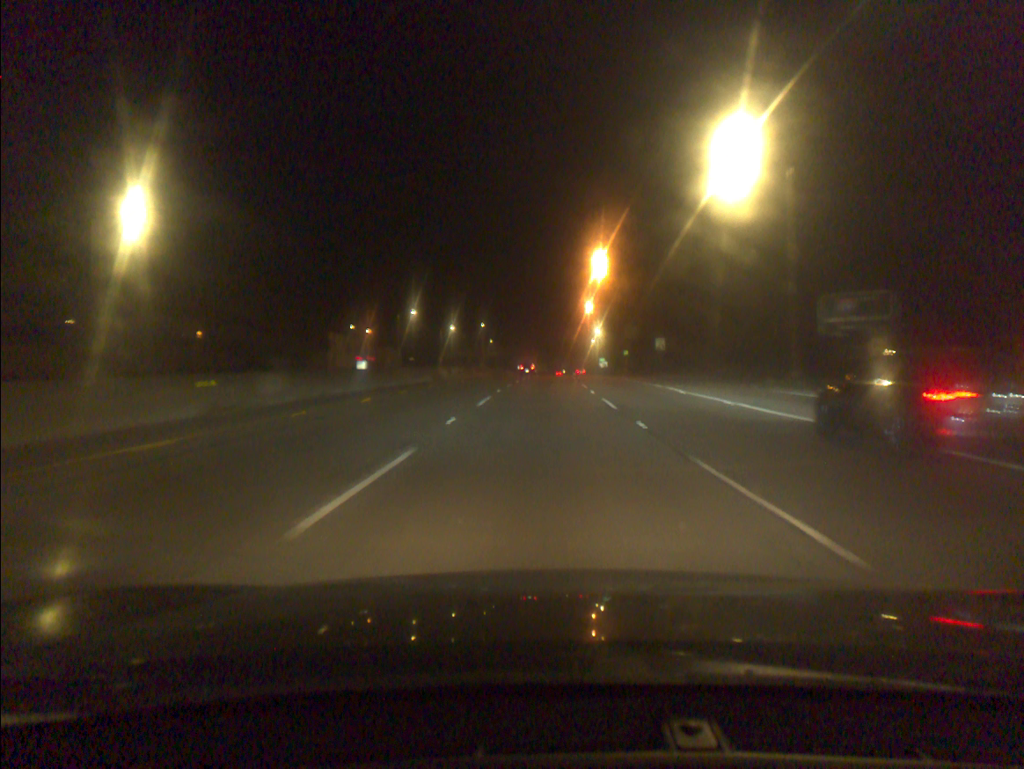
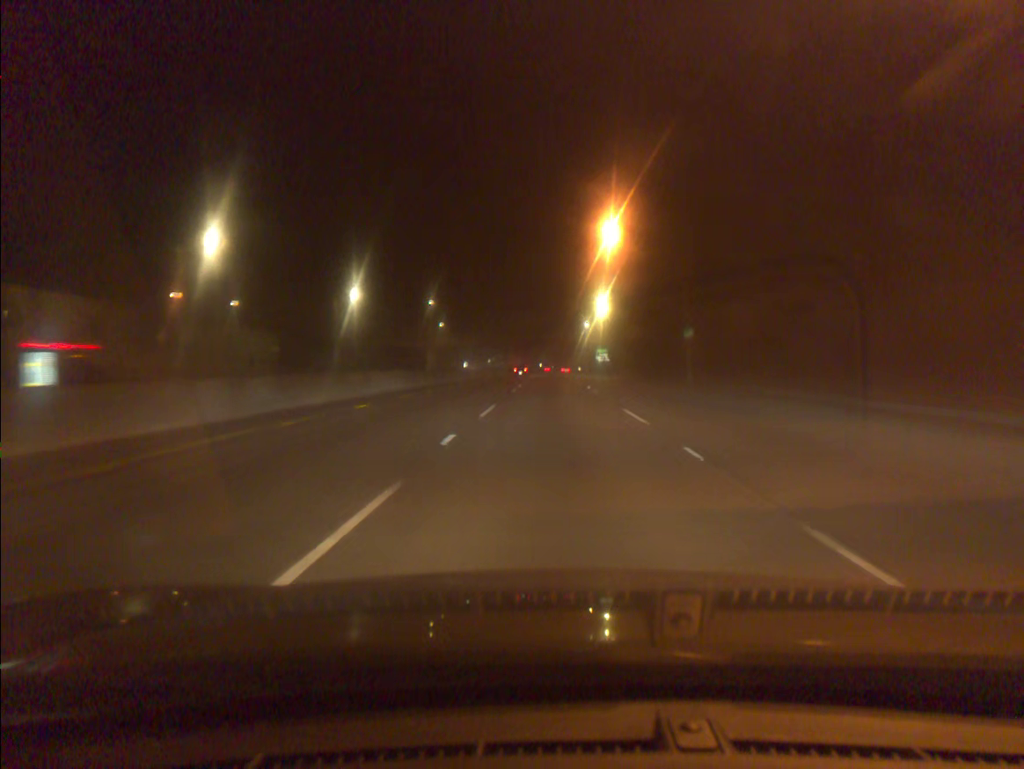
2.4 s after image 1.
(+0.9, +62.4) m; +2°
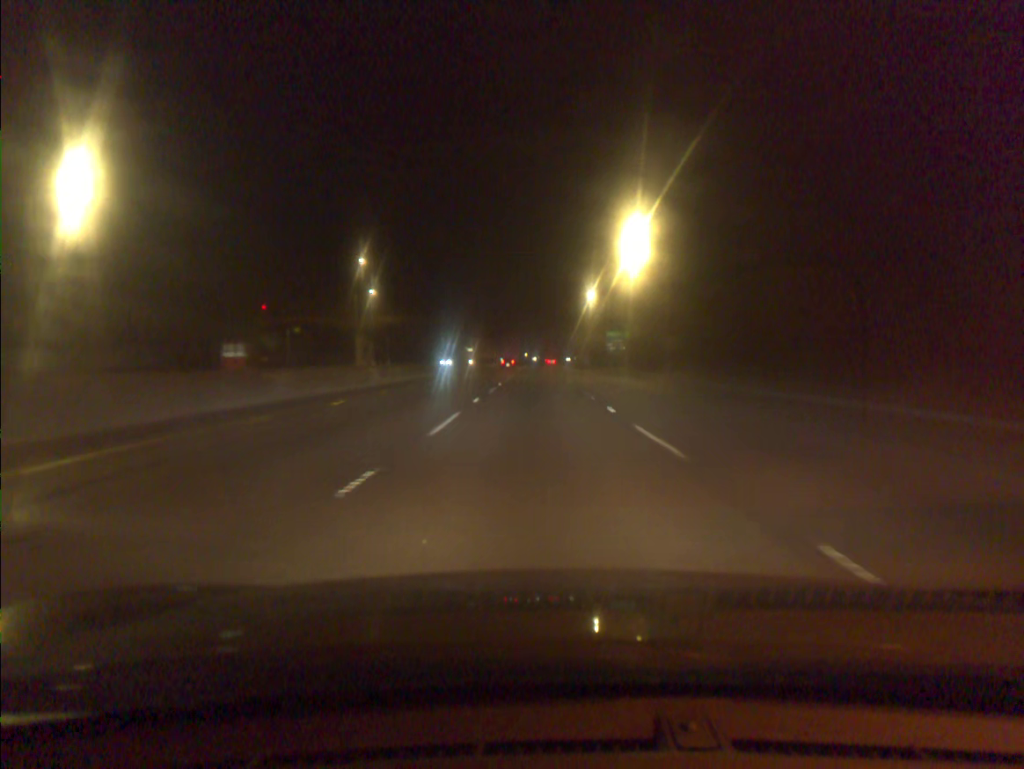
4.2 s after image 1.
(+0.6, +48.7) m; +1°
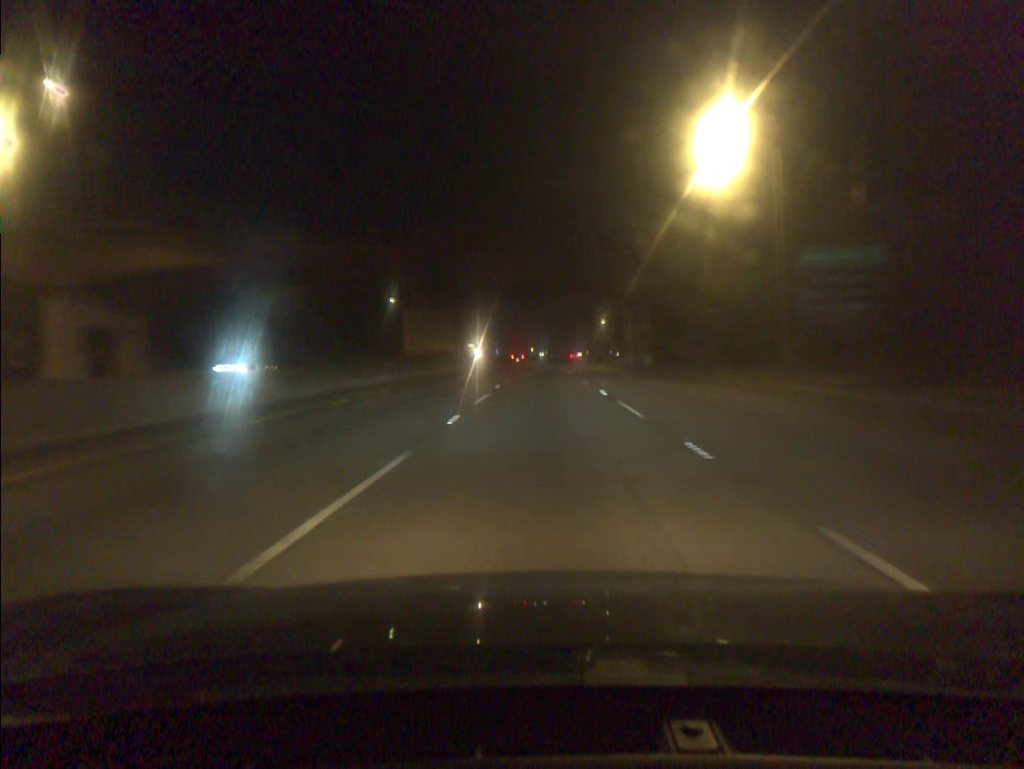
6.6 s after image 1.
(-0.5, +67.8) m; 0°
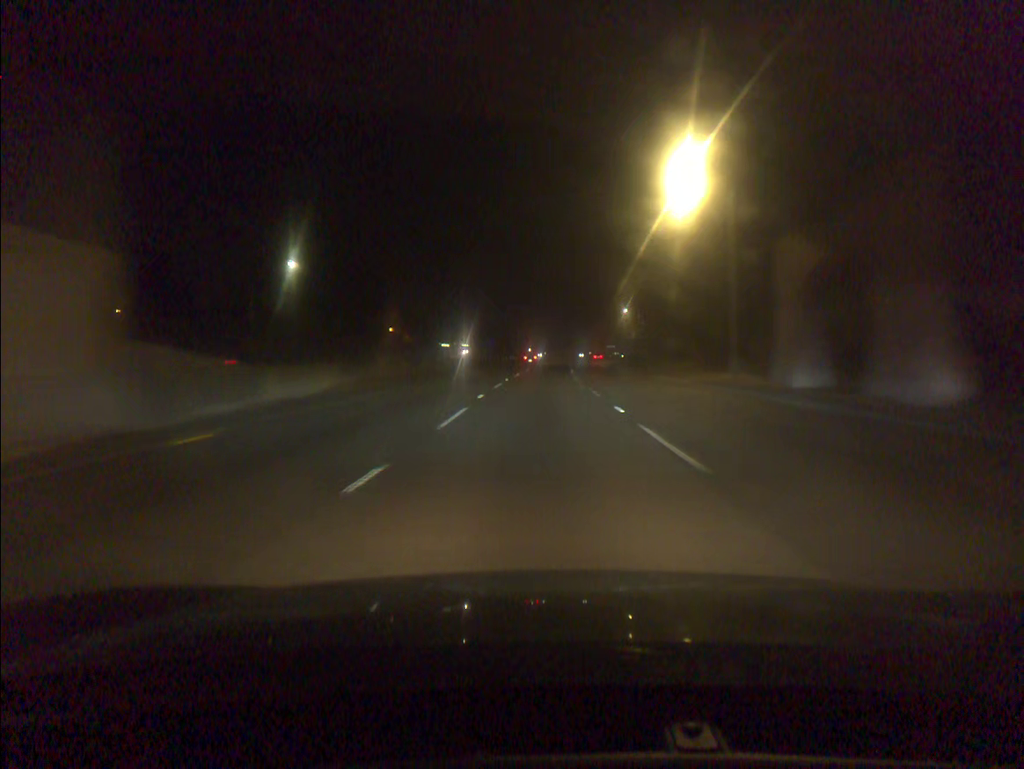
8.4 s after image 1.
(+0.3, +50.3) m; 0°
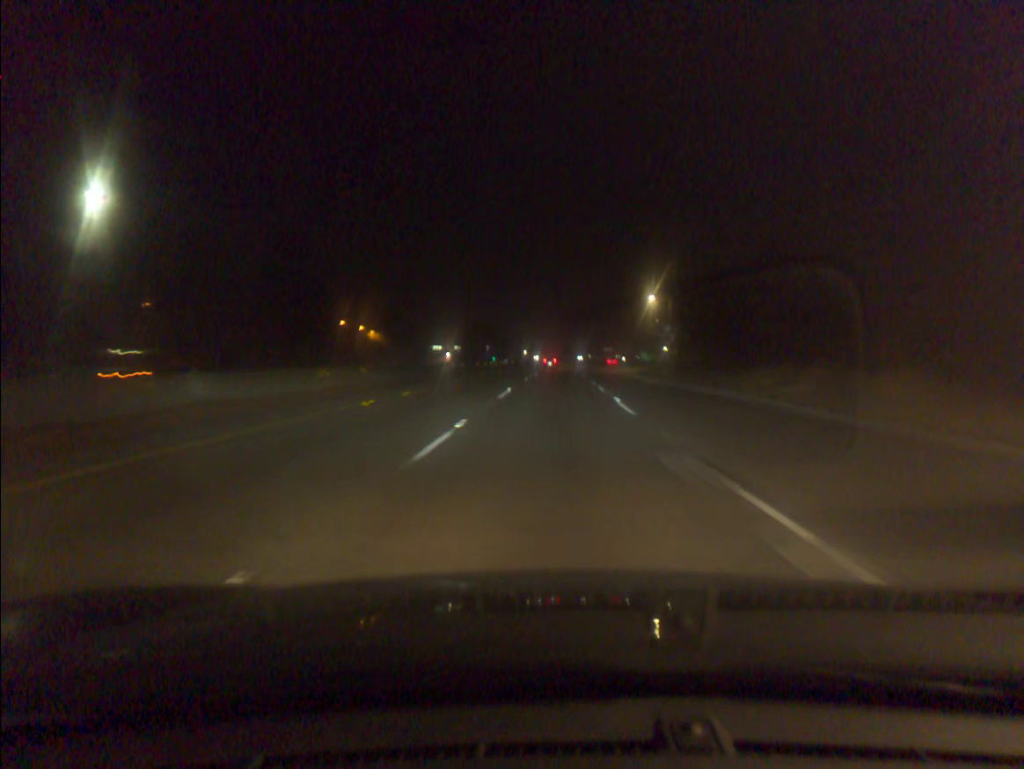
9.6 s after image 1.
(0.0, +33.2) m; 0°
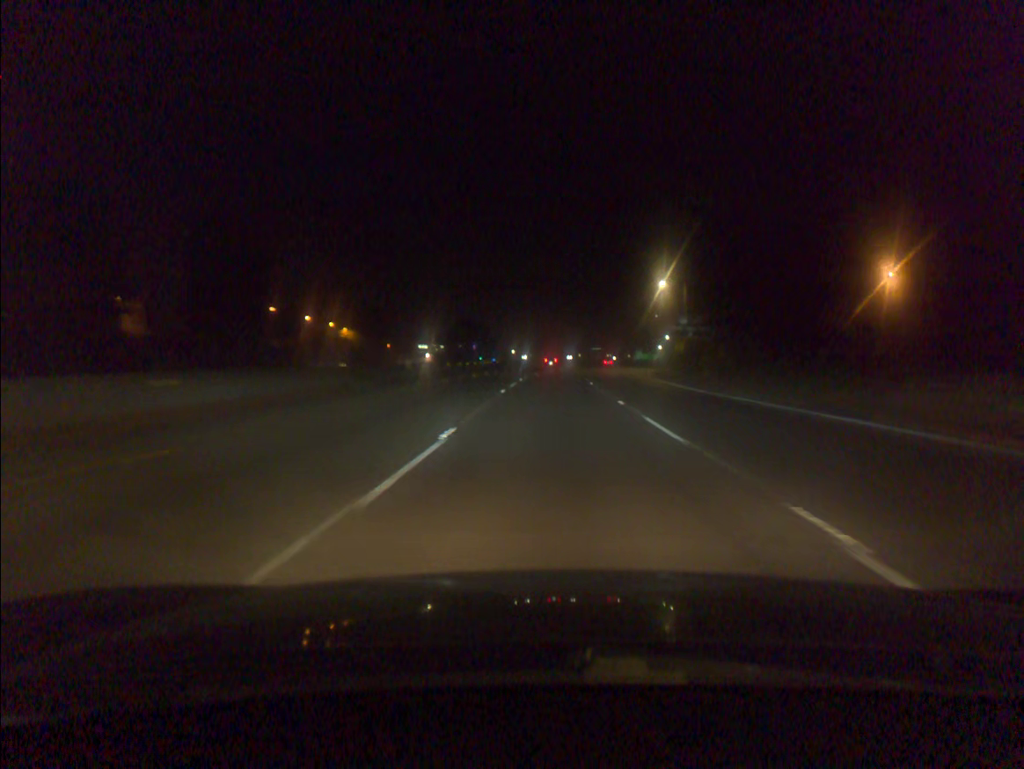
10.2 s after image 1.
(+0.1, +16.7) m; +1°
